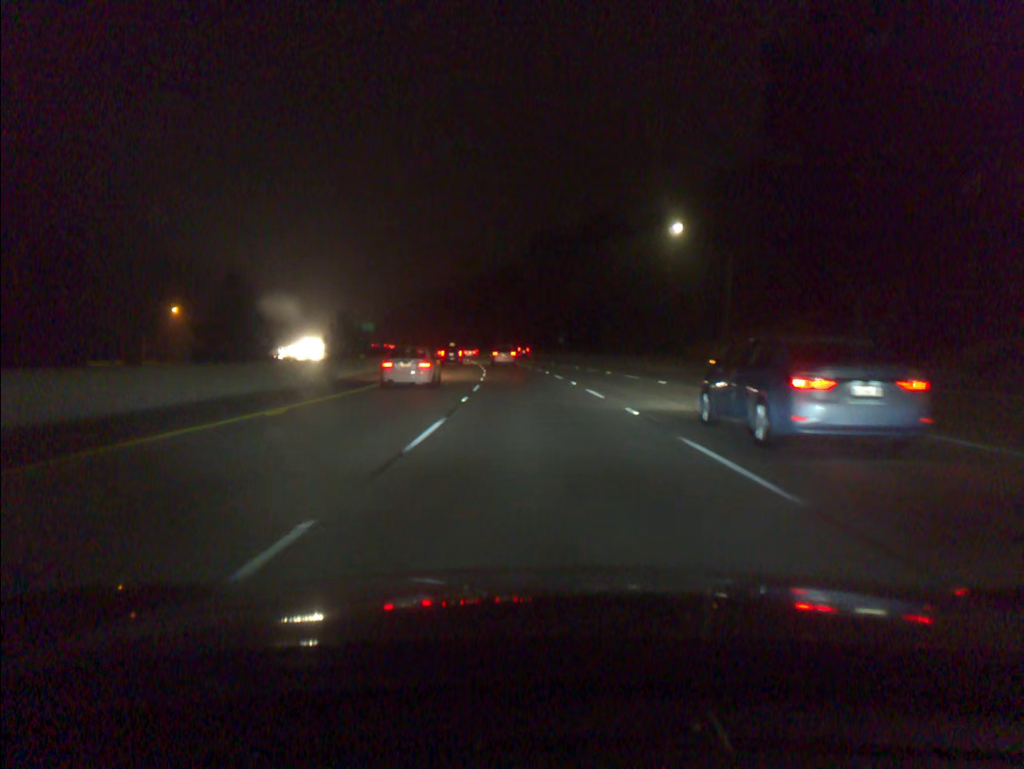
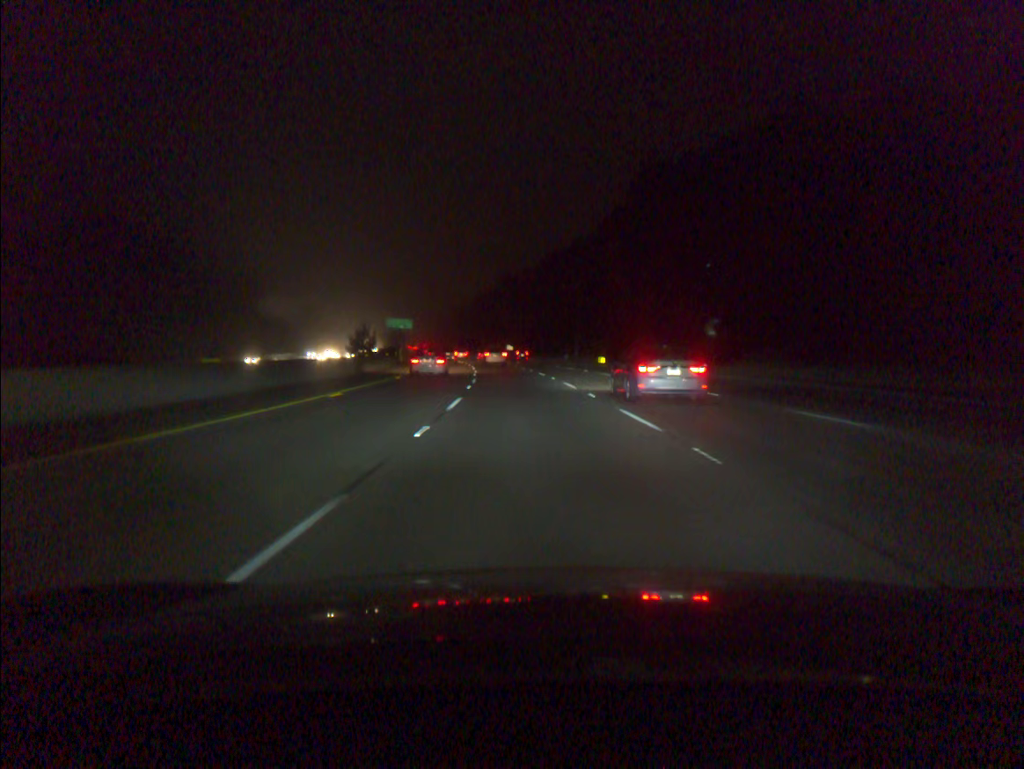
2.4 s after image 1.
(-3.2, +66.6) m; -5°
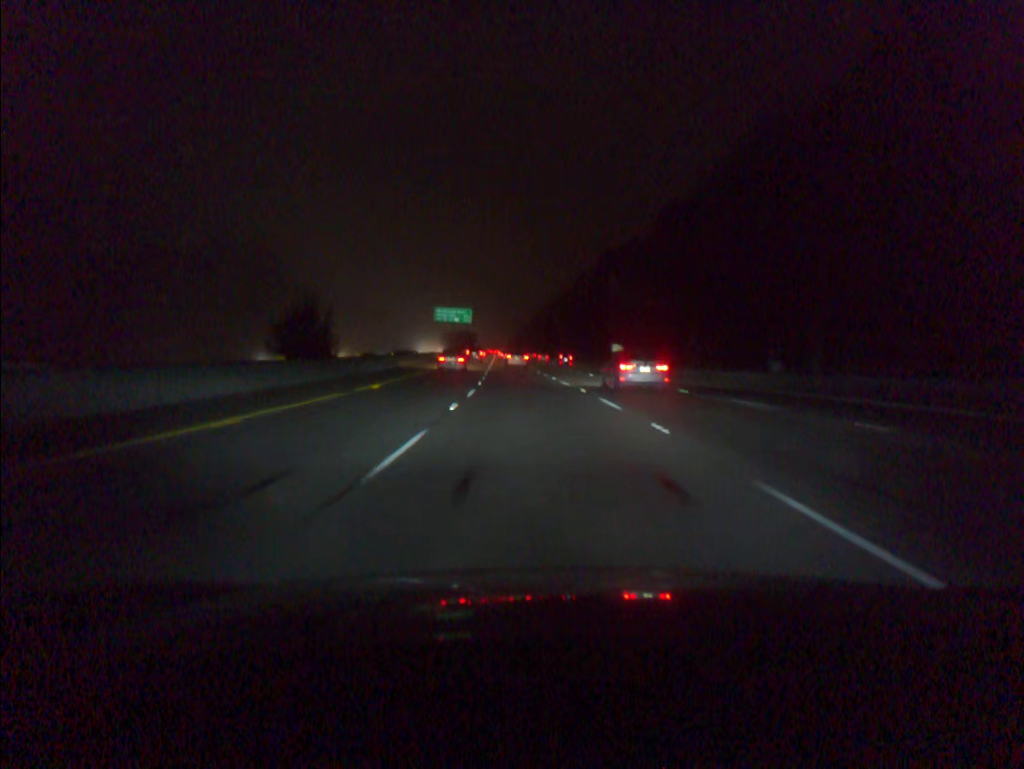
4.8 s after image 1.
(-4.0, +67.4) m; -7°
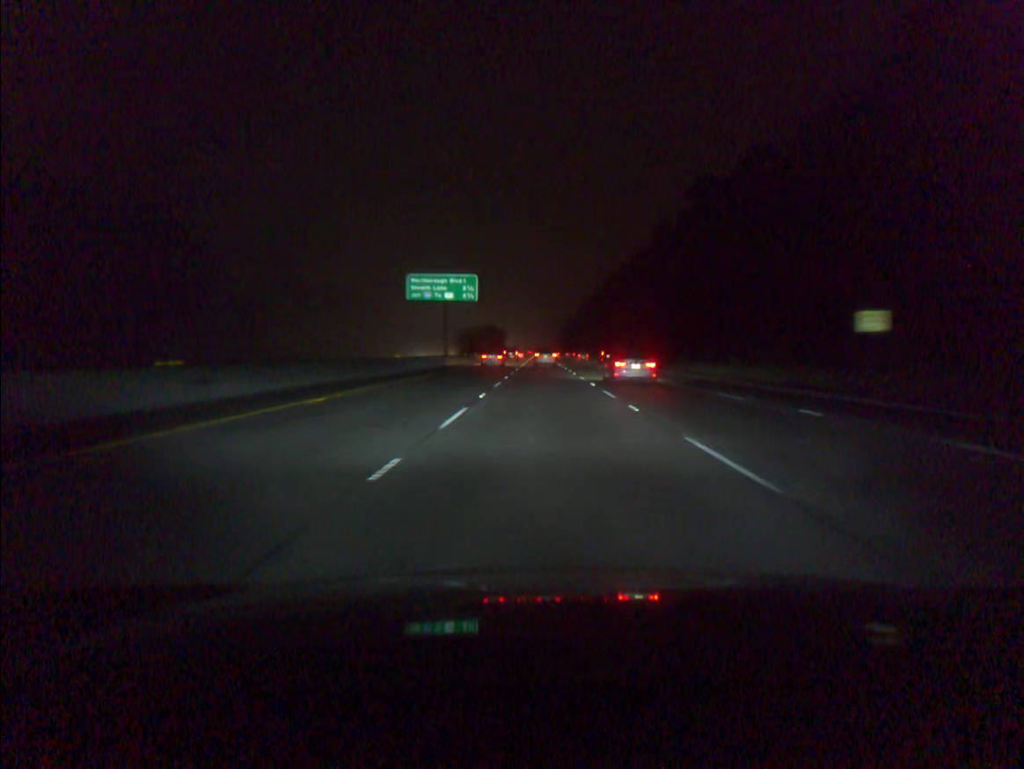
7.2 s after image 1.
(-2.5, +68.3) m; -3°
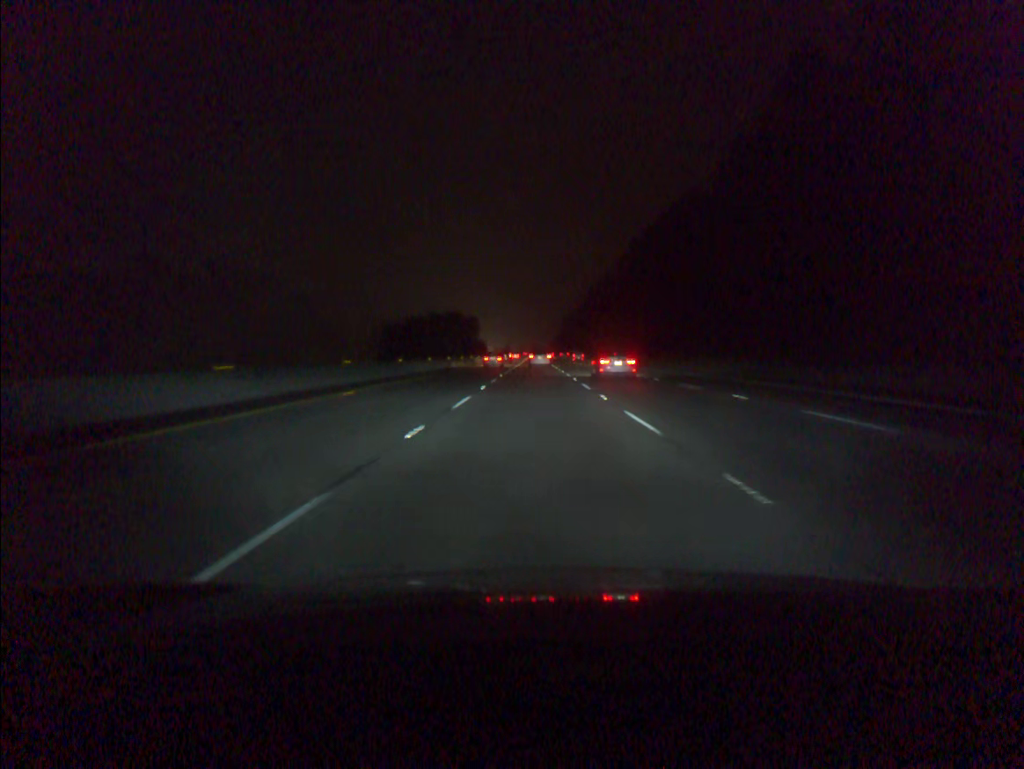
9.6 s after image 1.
(+0.3, +68.7) m; 0°
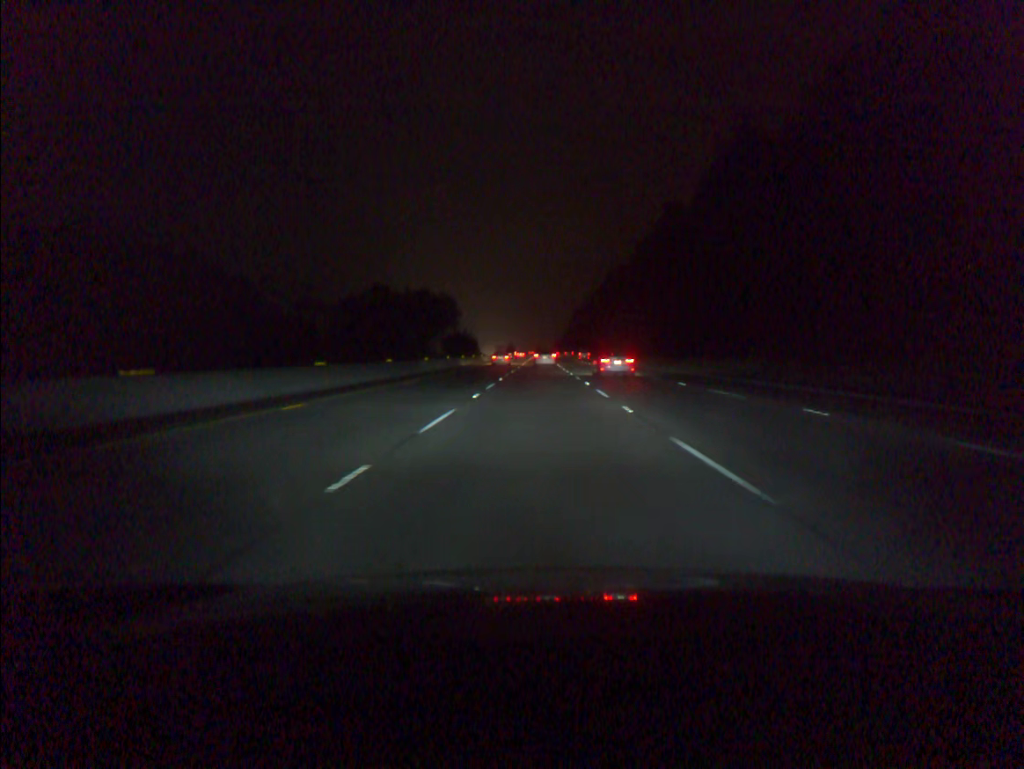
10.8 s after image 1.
(-0.1, +34.3) m; 0°
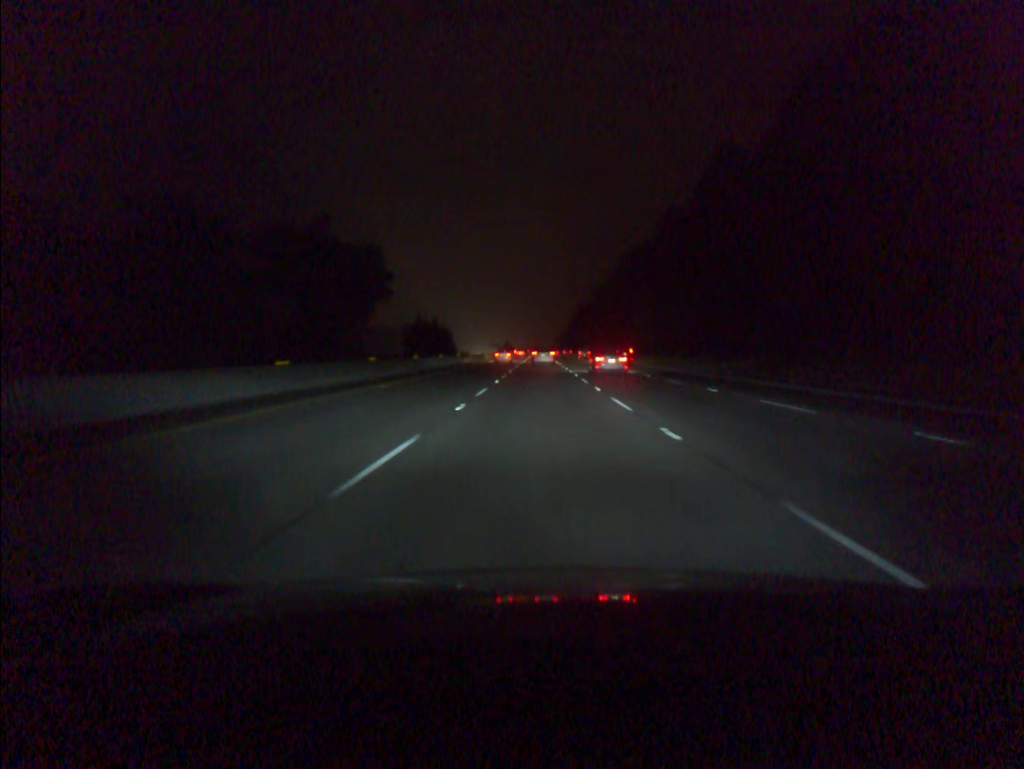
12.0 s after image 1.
(0.0, +34.3) m; 0°
